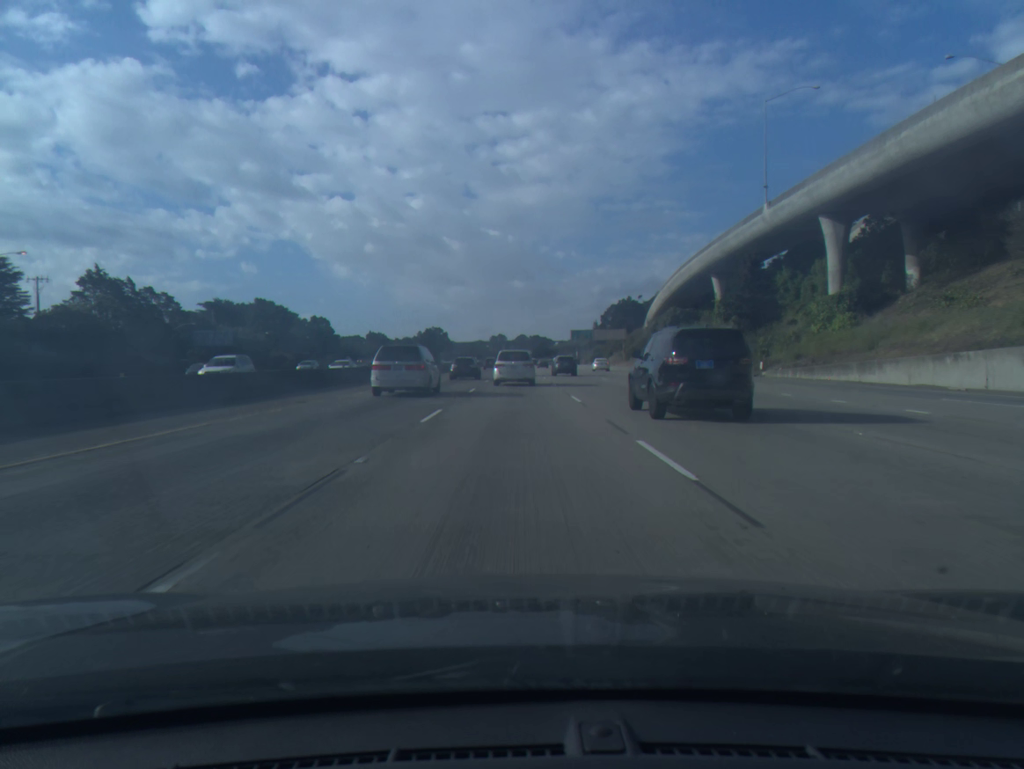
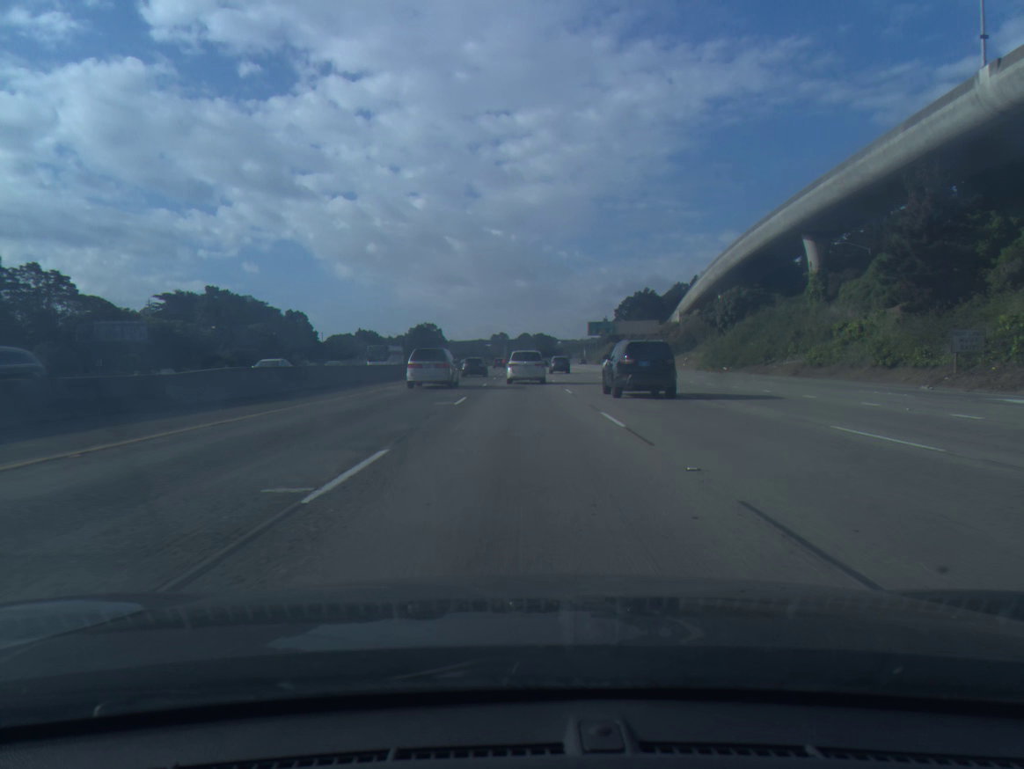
(-0.1, +37.5) m; 0°
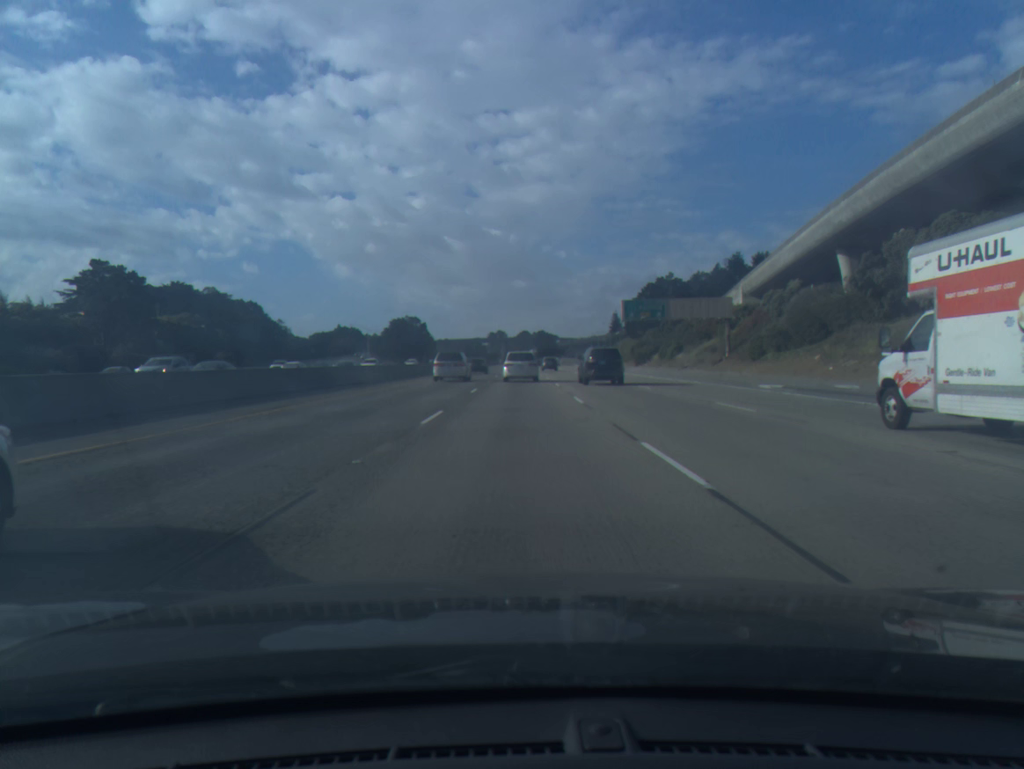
(+0.3, +50.6) m; 0°
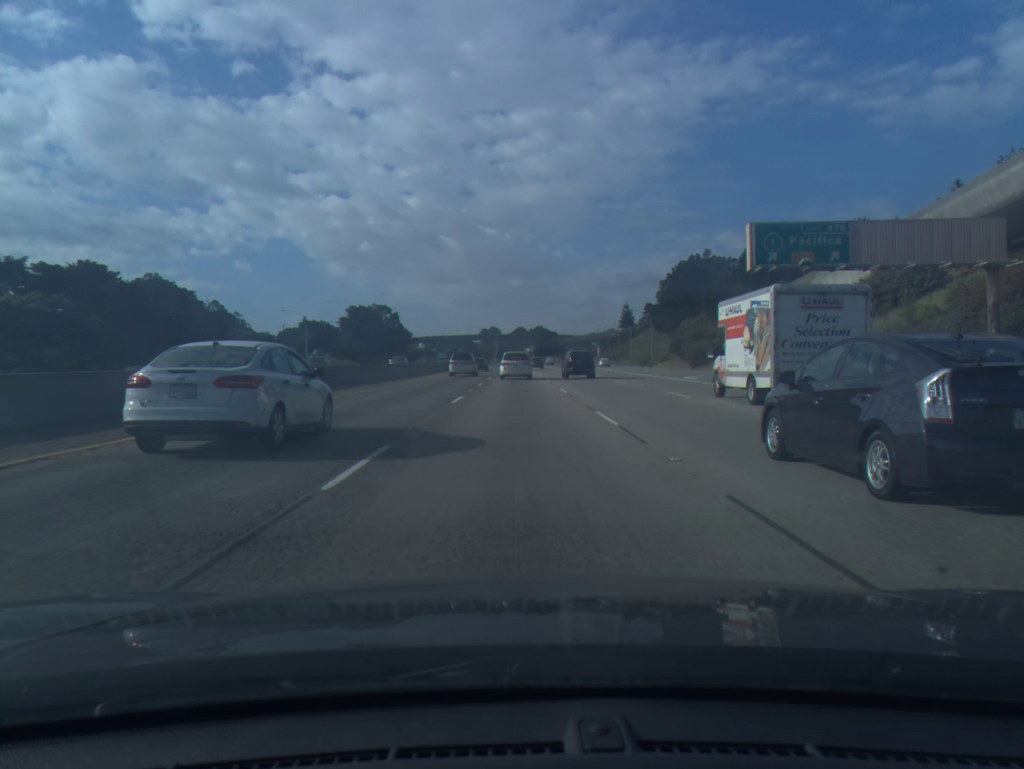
(-0.1, +51.3) m; 0°
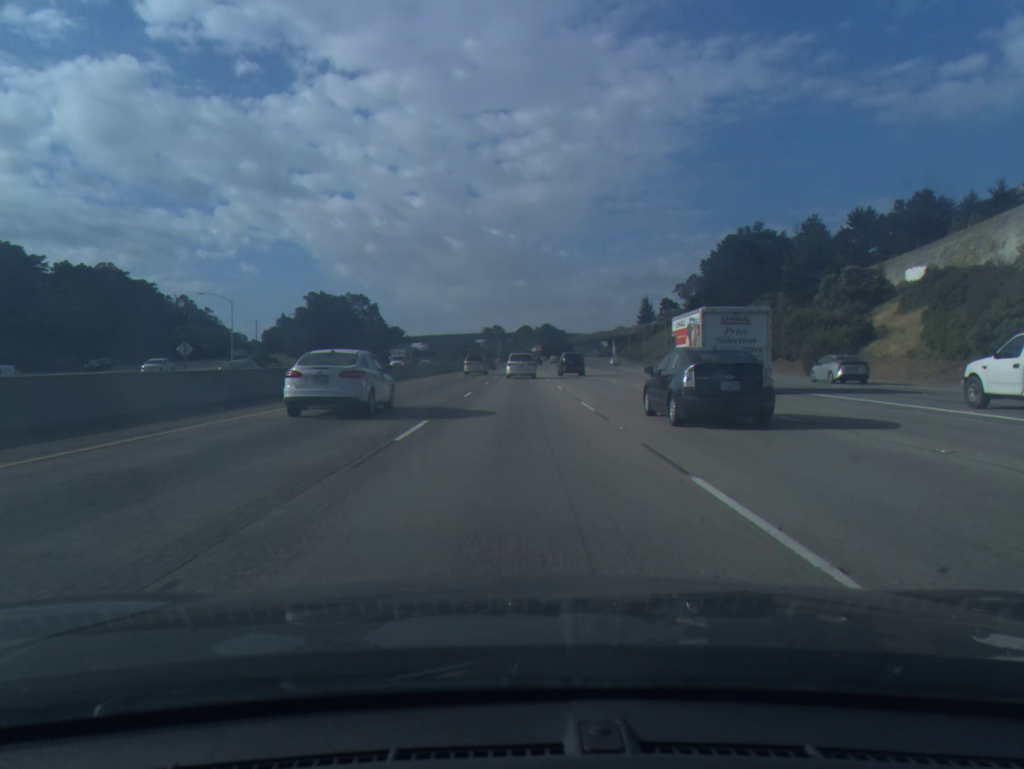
(0.0, +39.5) m; 0°
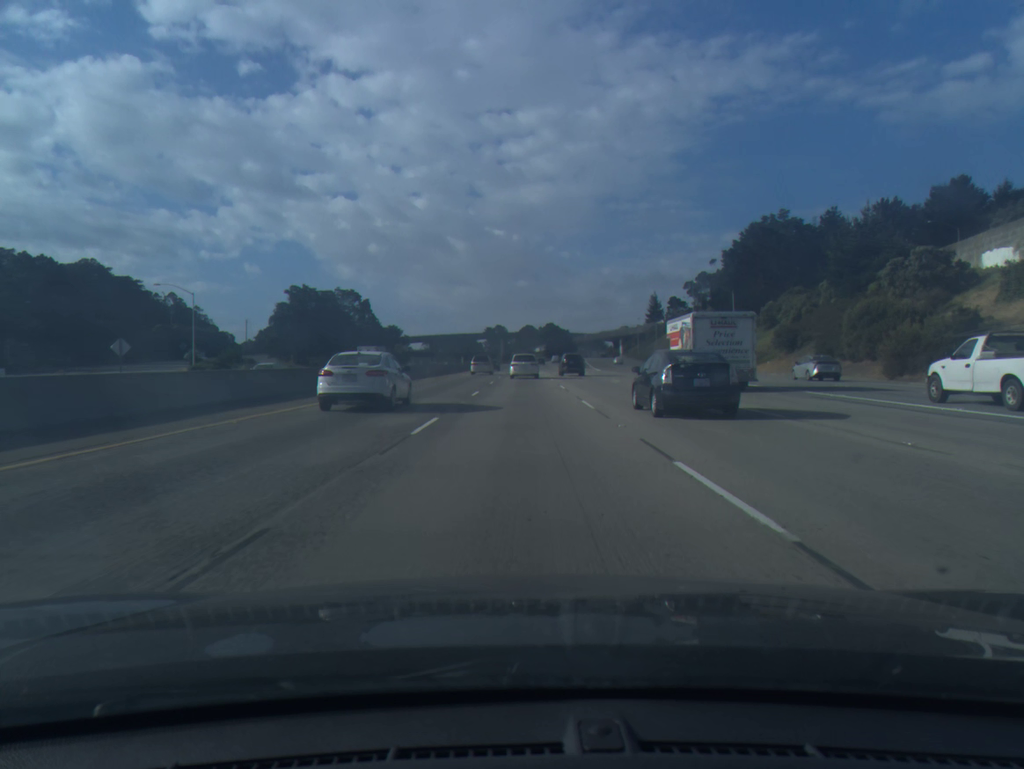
(0.0, +13.4) m; 0°
